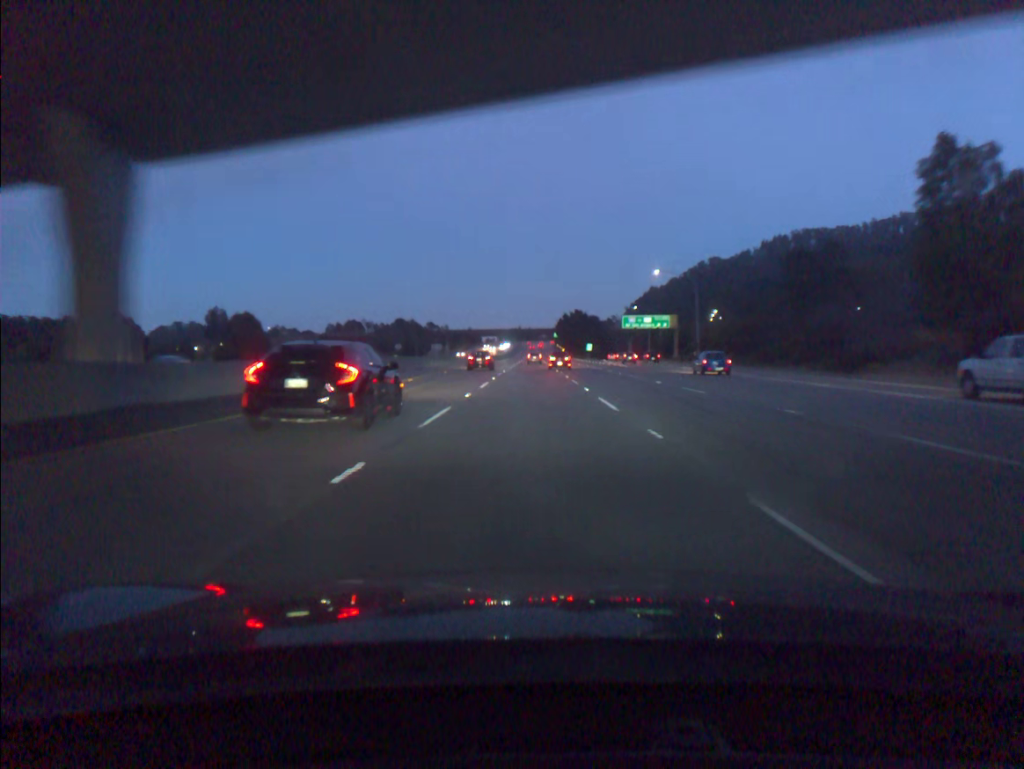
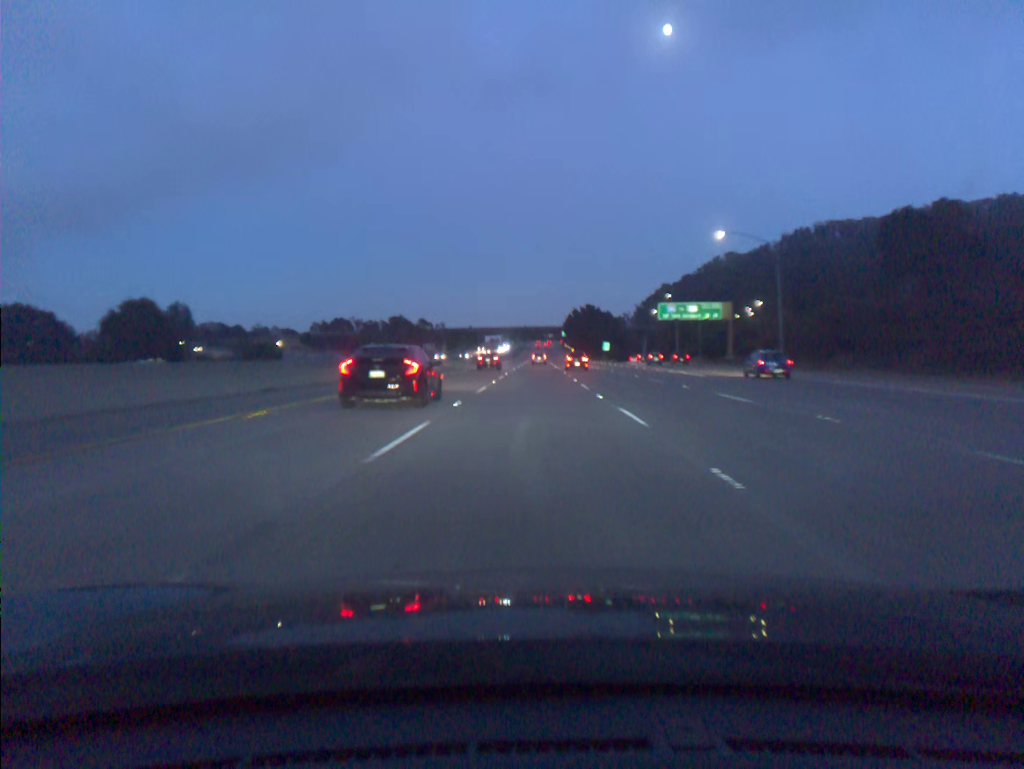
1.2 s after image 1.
(-0.1, +33.7) m; 0°
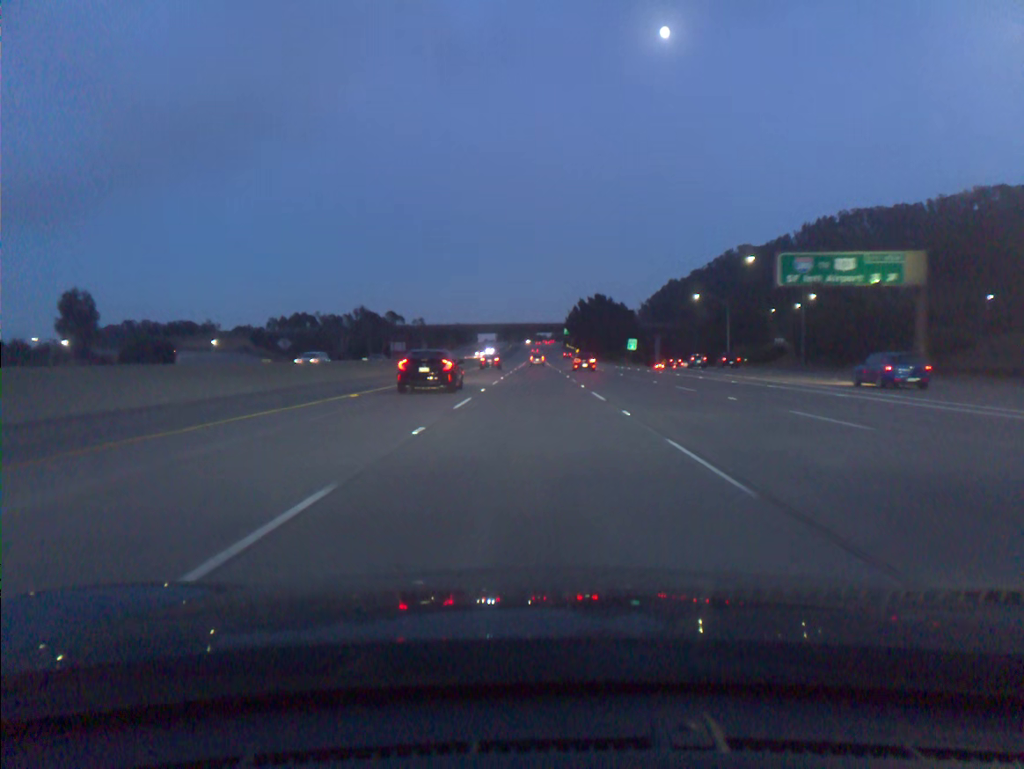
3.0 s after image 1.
(+0.1, +50.6) m; 0°
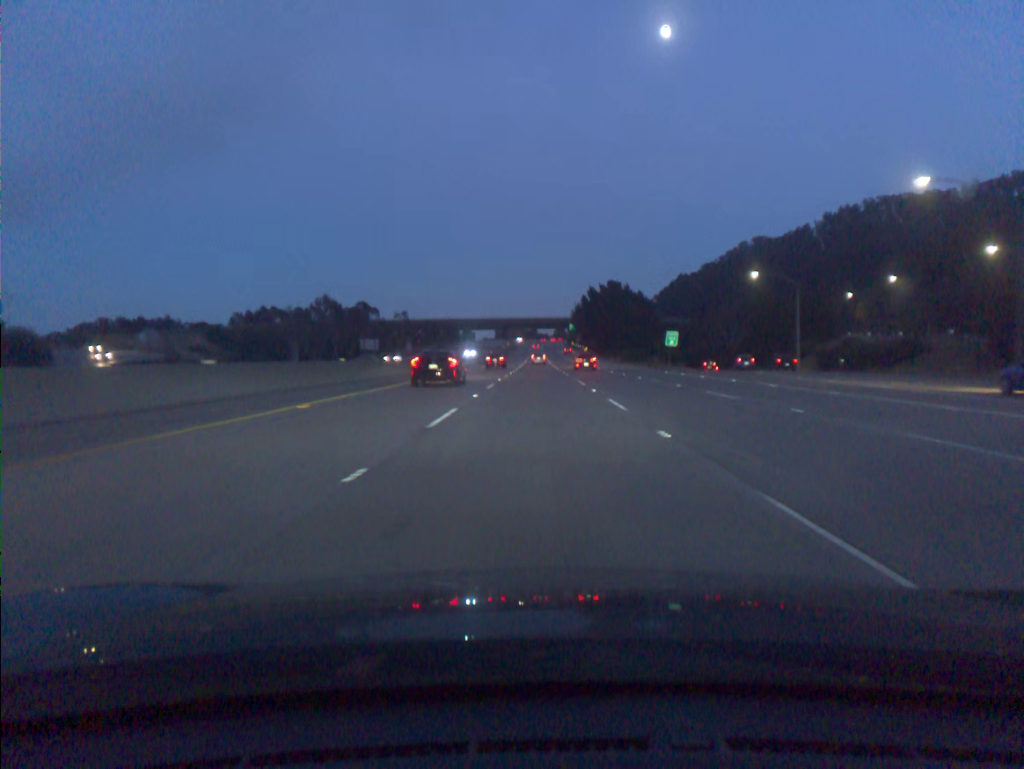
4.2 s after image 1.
(0.0, +34.2) m; 0°
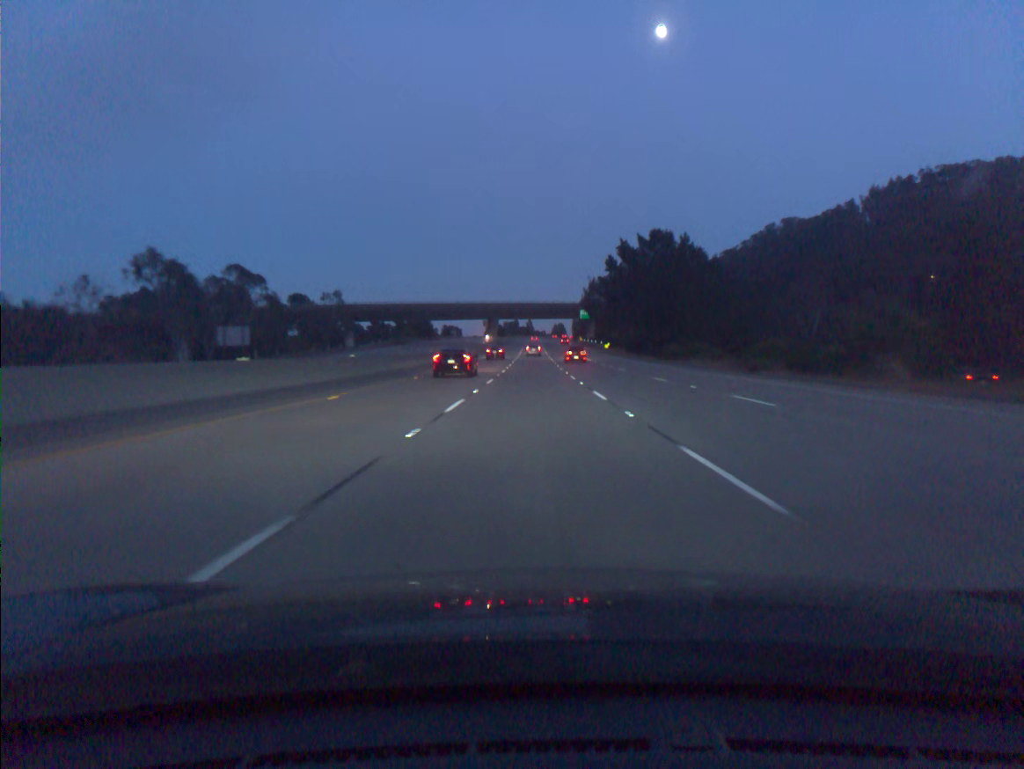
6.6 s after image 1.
(+0.2, +70.0) m; 0°
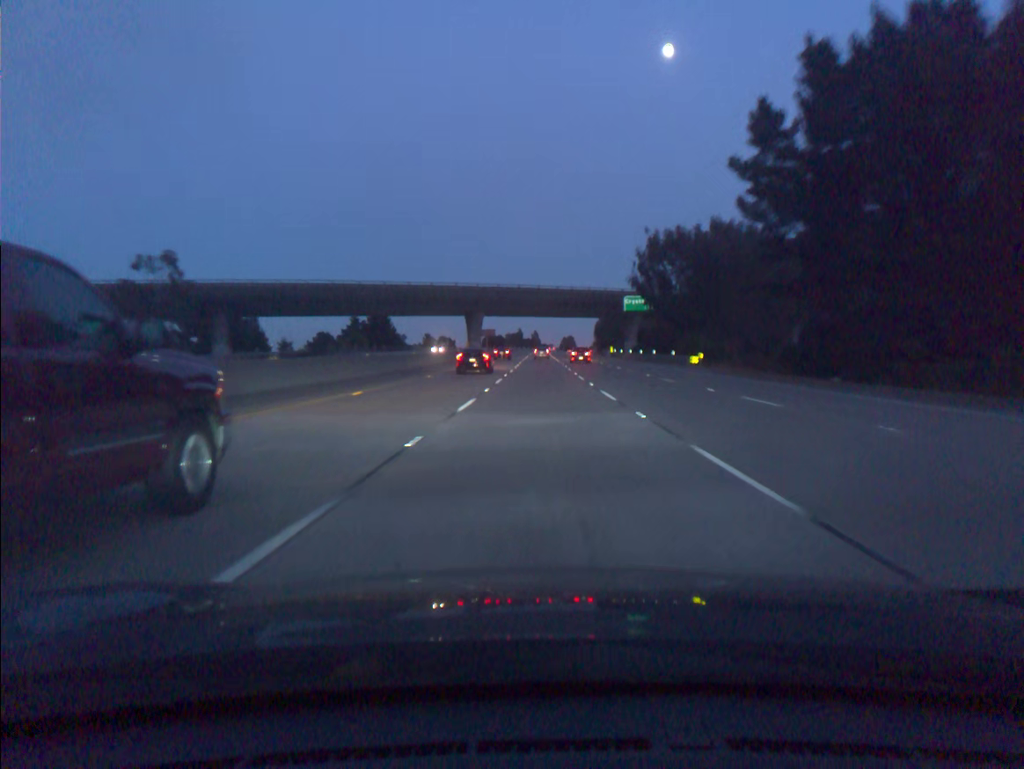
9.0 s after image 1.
(-0.4, +71.3) m; 0°
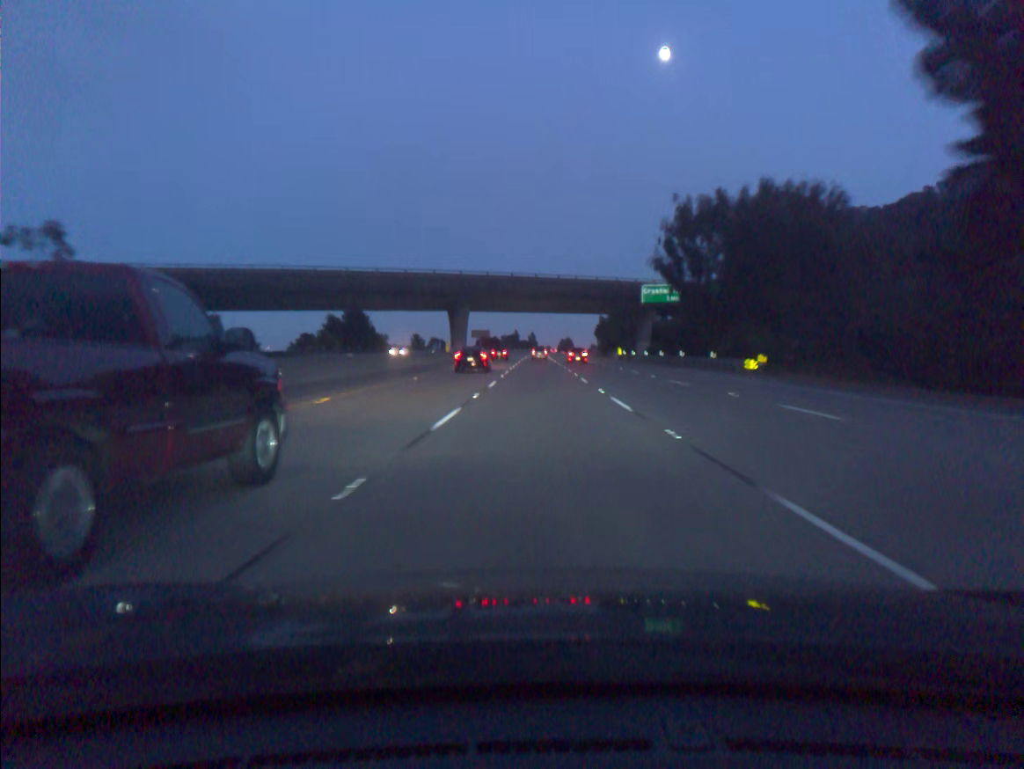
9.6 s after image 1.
(0.0, +17.9) m; 0°
